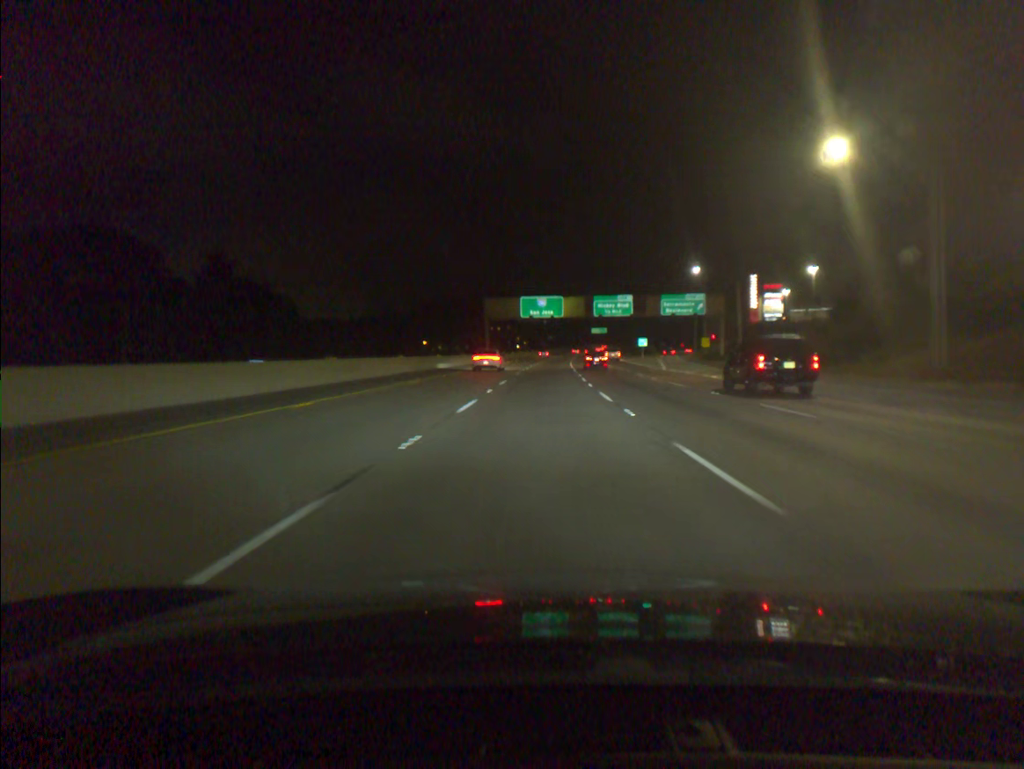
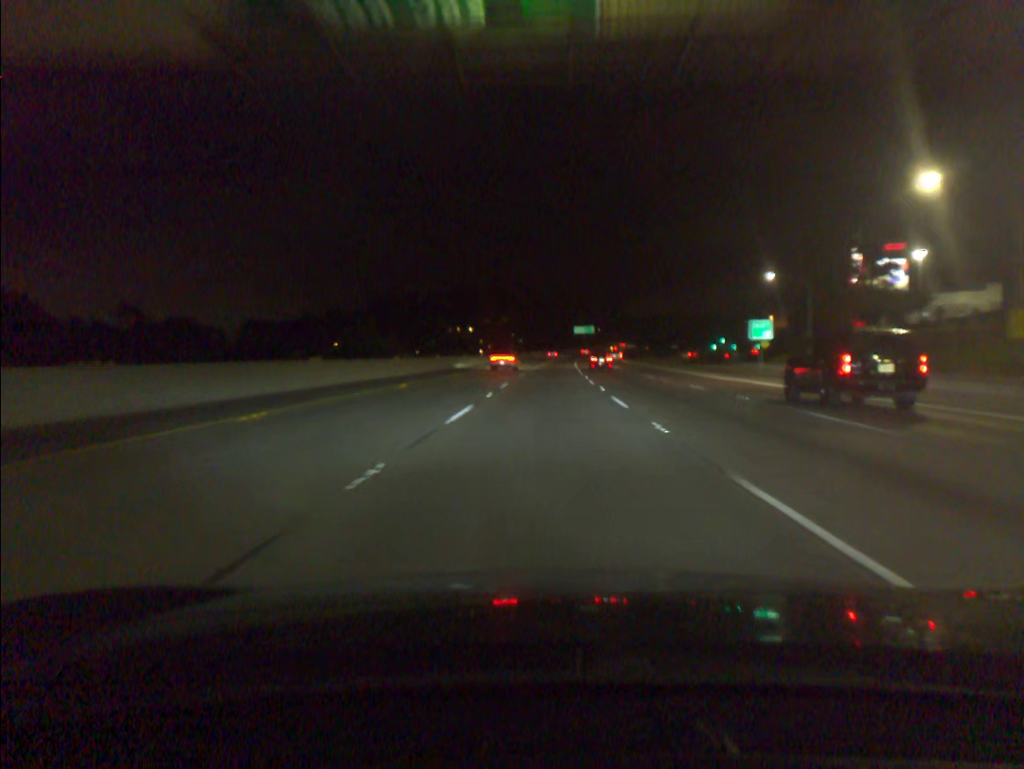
(+1.6, +90.7) m; +2°
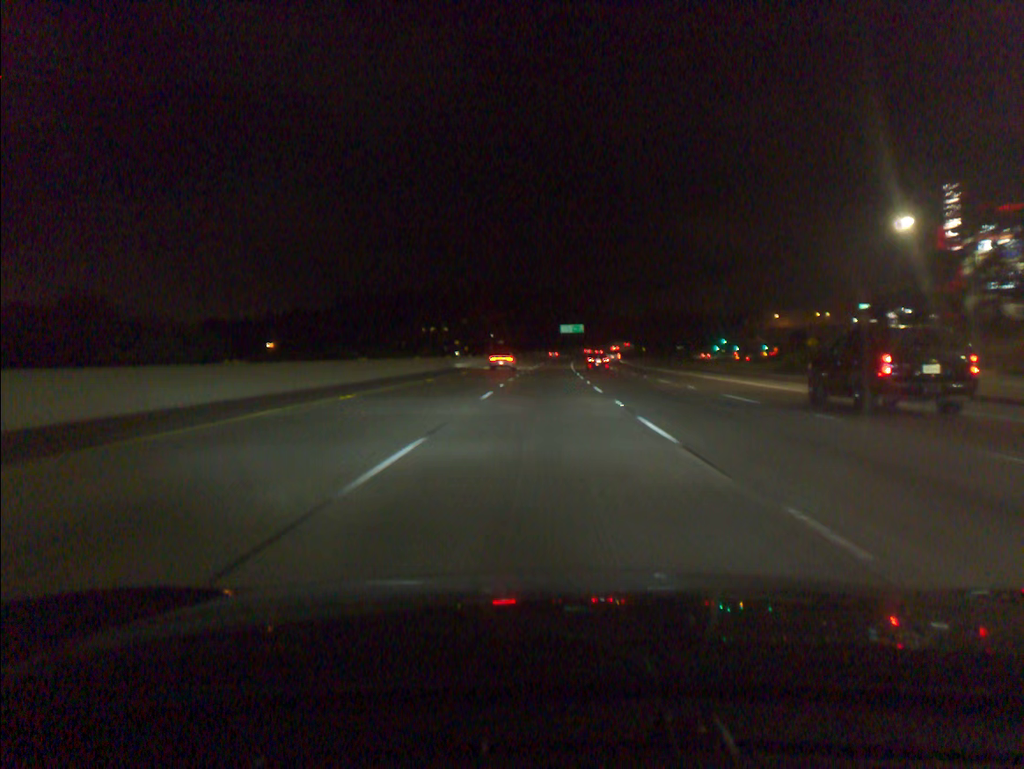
(+0.4, +36.3) m; +1°
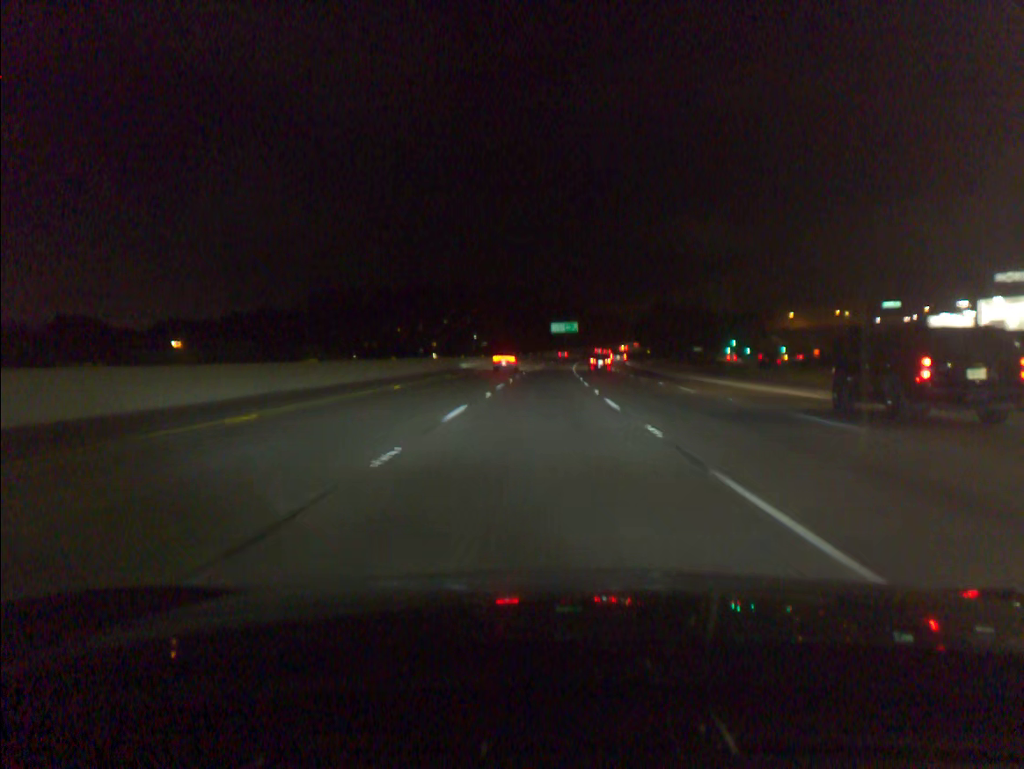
(+0.3, +36.4) m; +1°
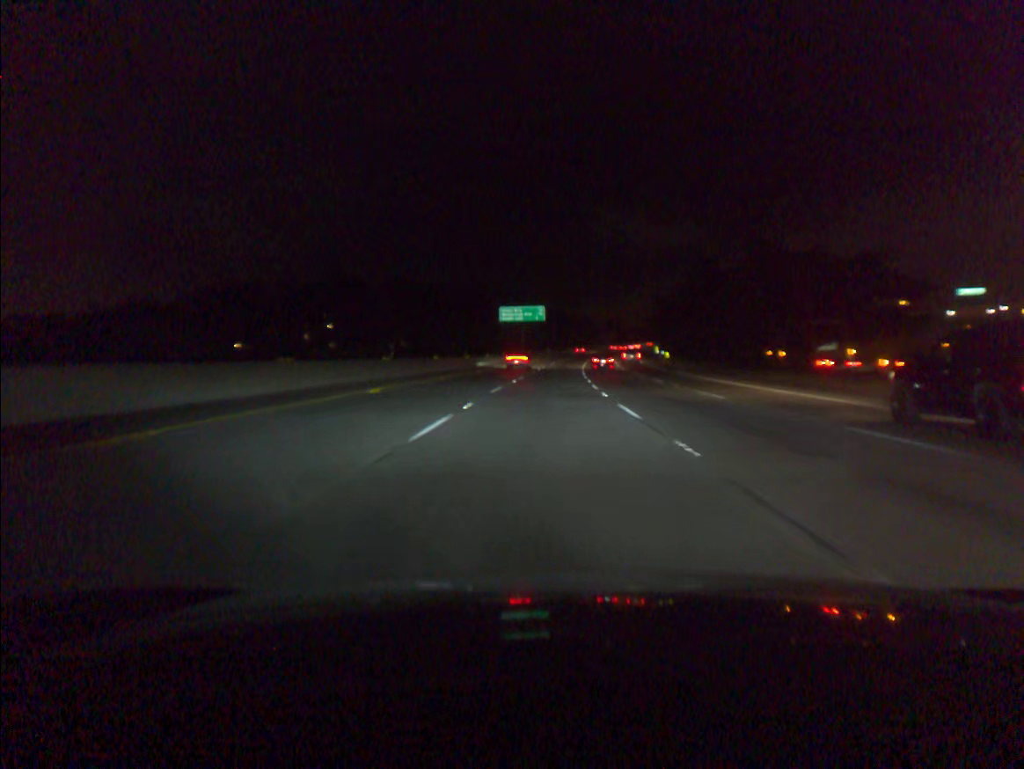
(+2.1, +91.2) m; +3°
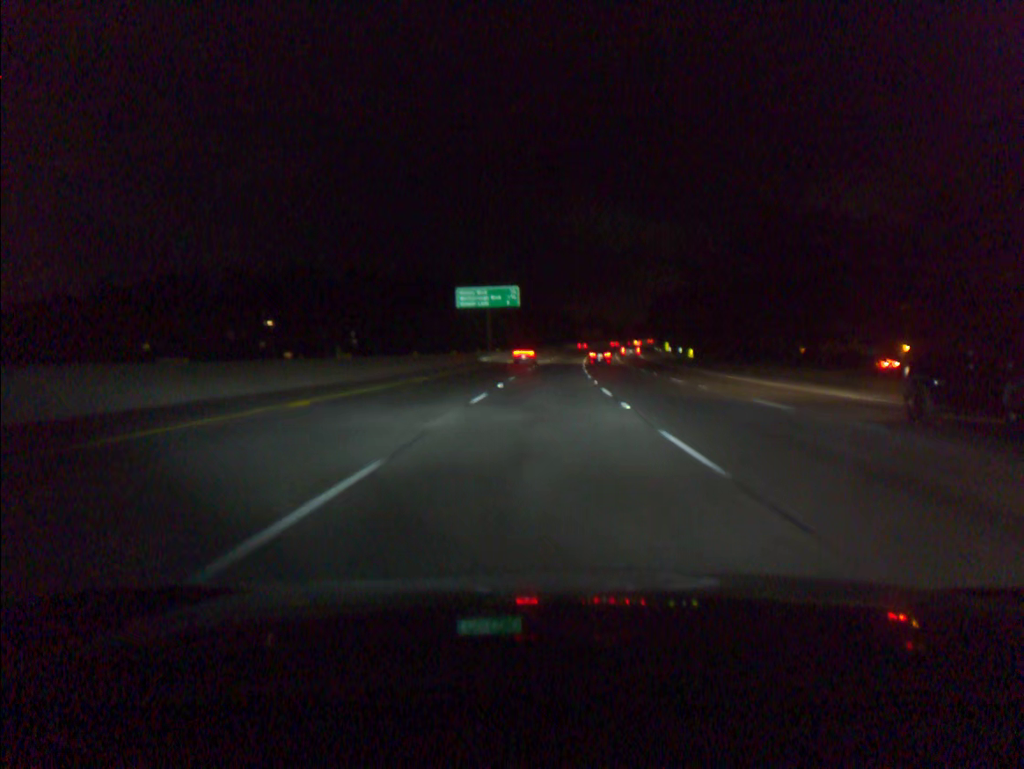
(+0.5, +36.5) m; +2°
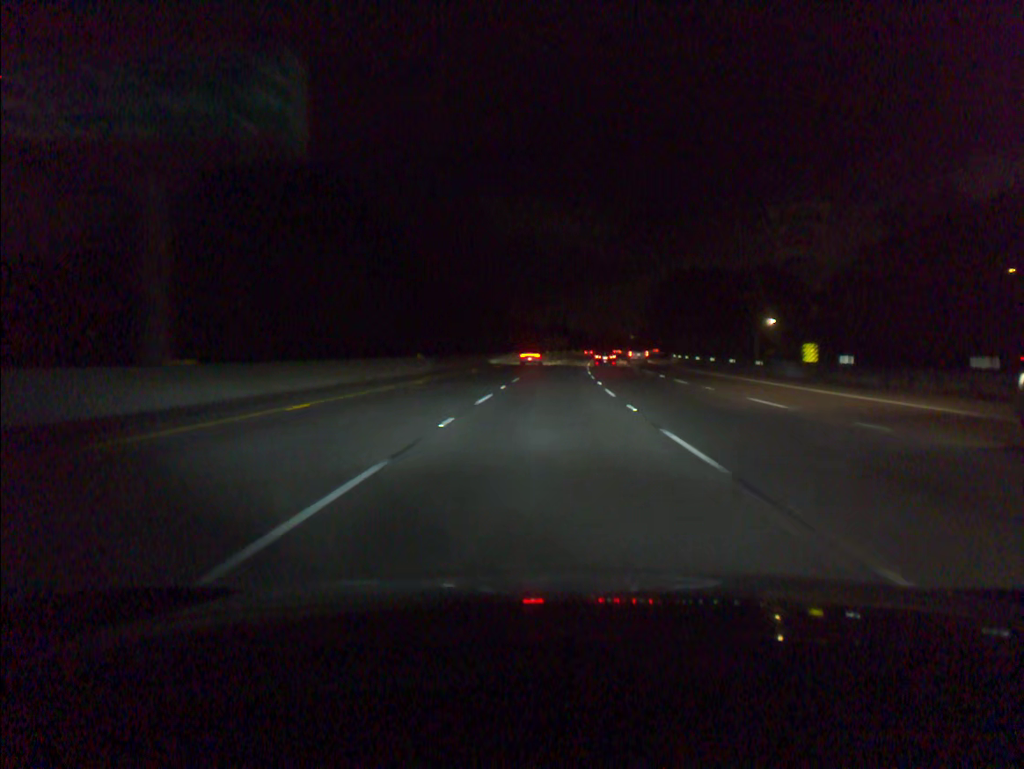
(+2.2, +72.8) m; +3°
